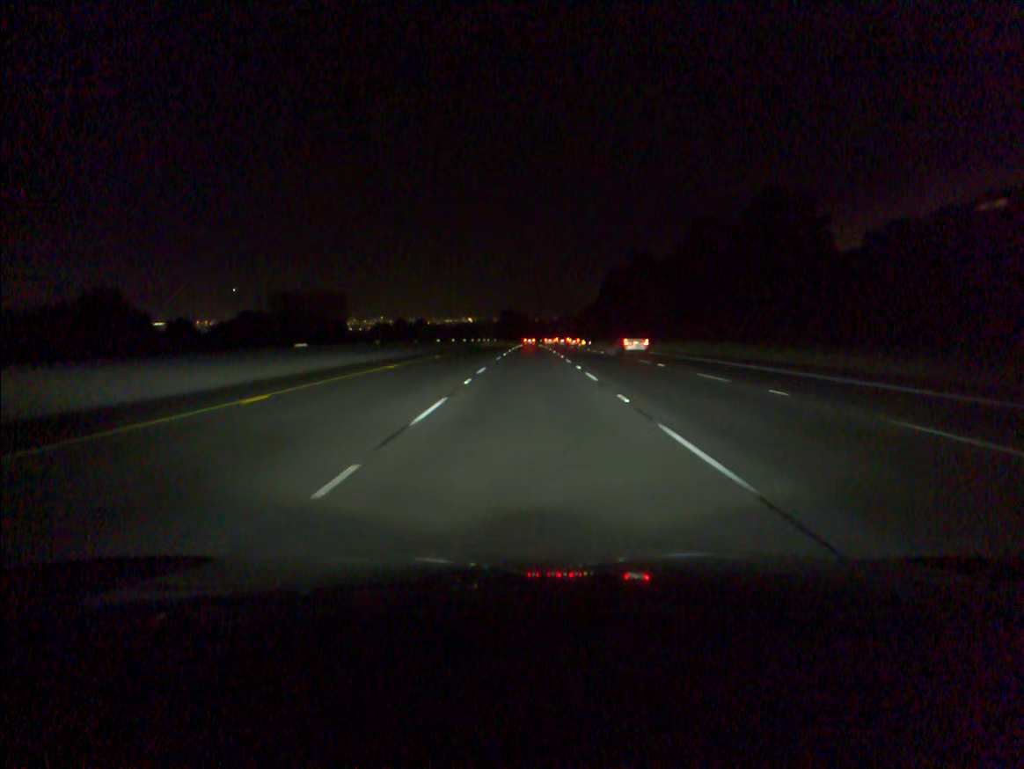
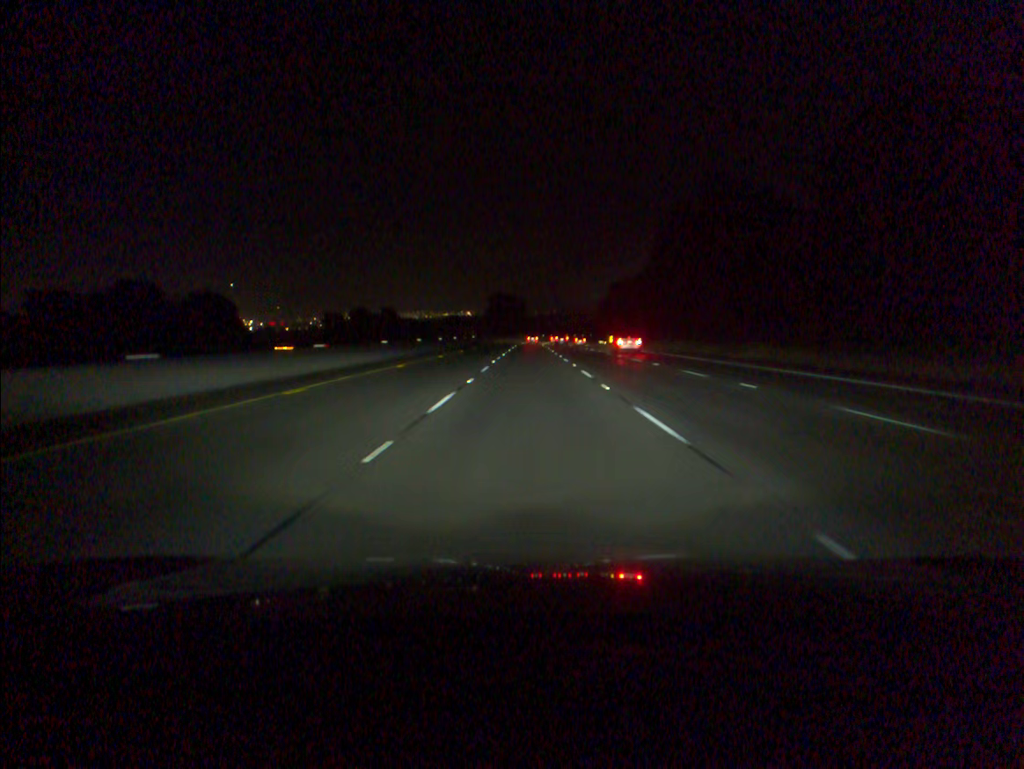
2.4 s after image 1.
(+0.1, +70.9) m; 0°
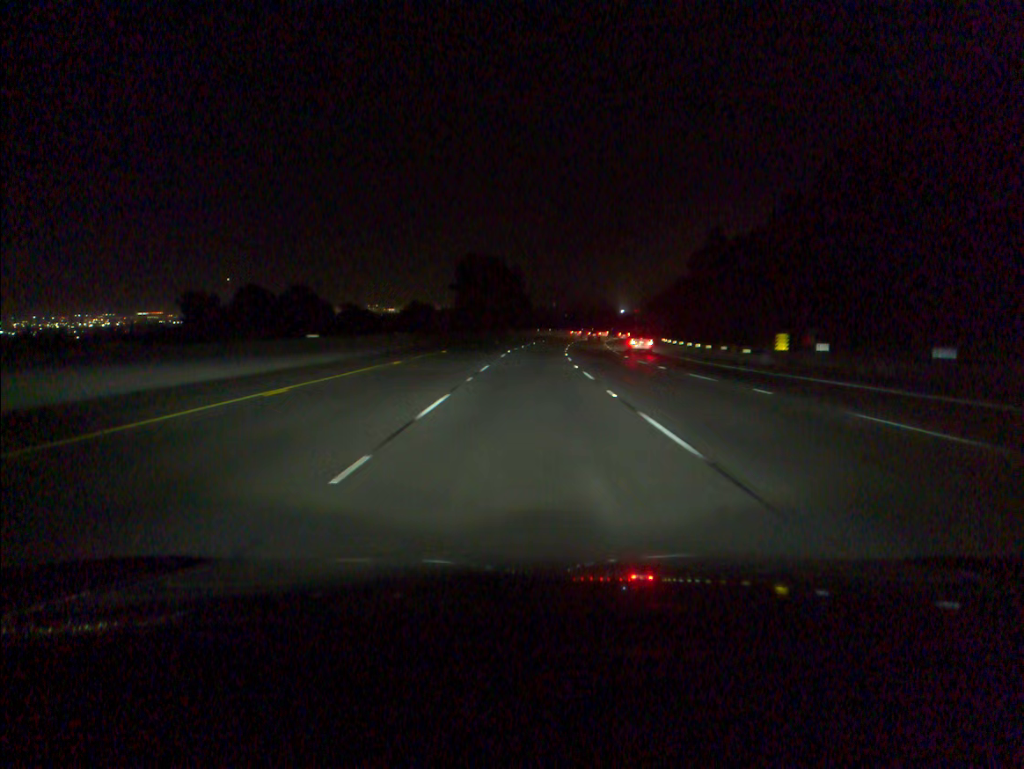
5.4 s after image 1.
(0.0, +88.6) m; 0°
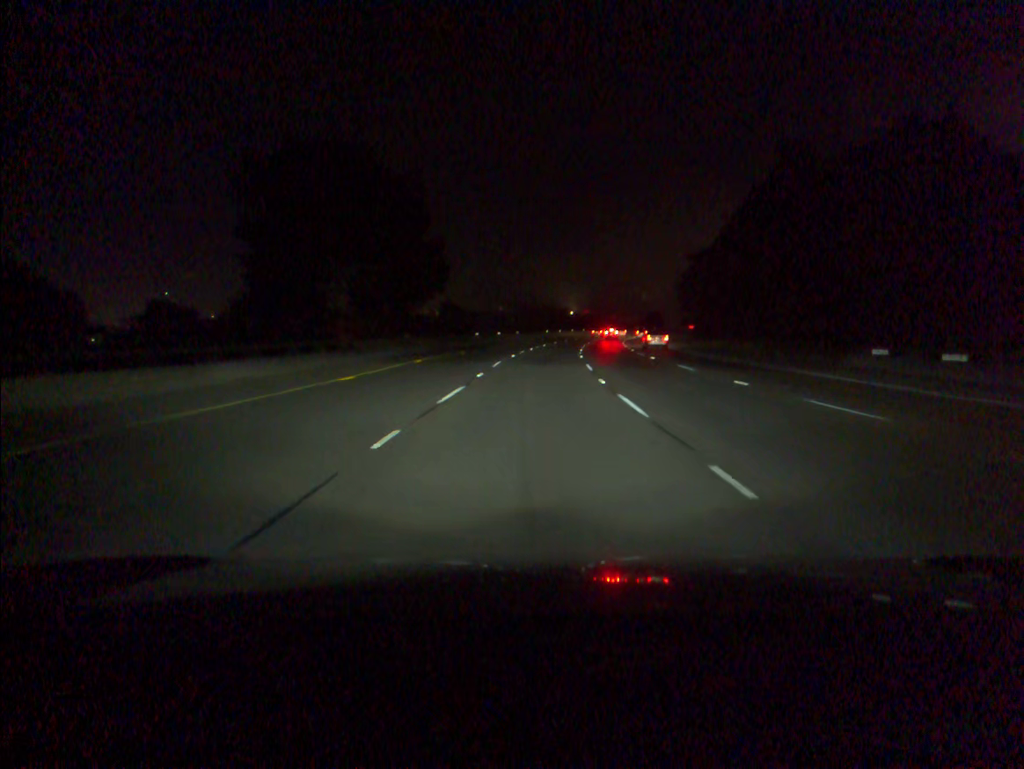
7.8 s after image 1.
(+1.5, +70.7) m; +4°
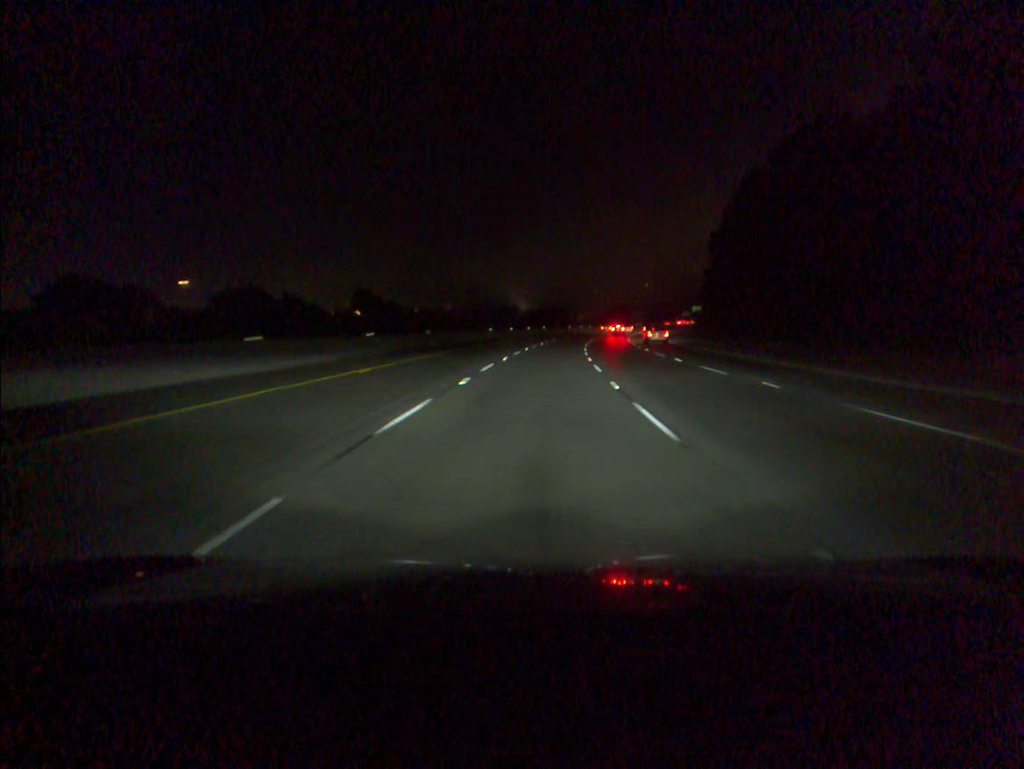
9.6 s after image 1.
(+1.6, +52.7) m; +4°
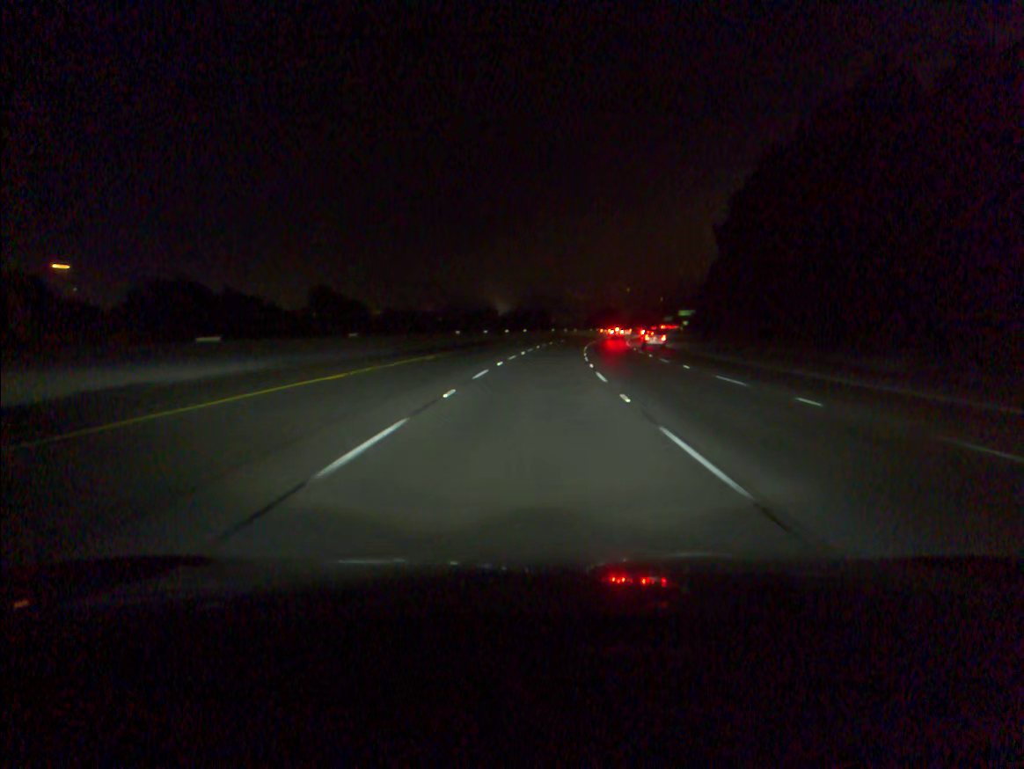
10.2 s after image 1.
(+0.2, +17.5) m; +1°
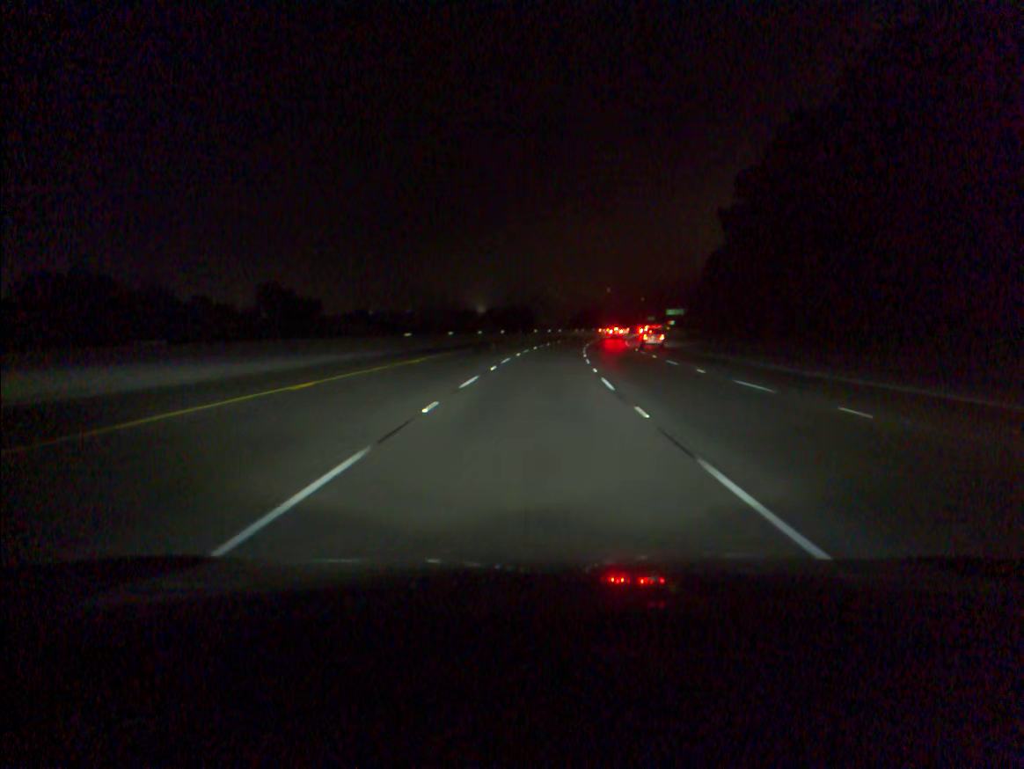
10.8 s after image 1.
(+0.2, +17.5) m; +1°
